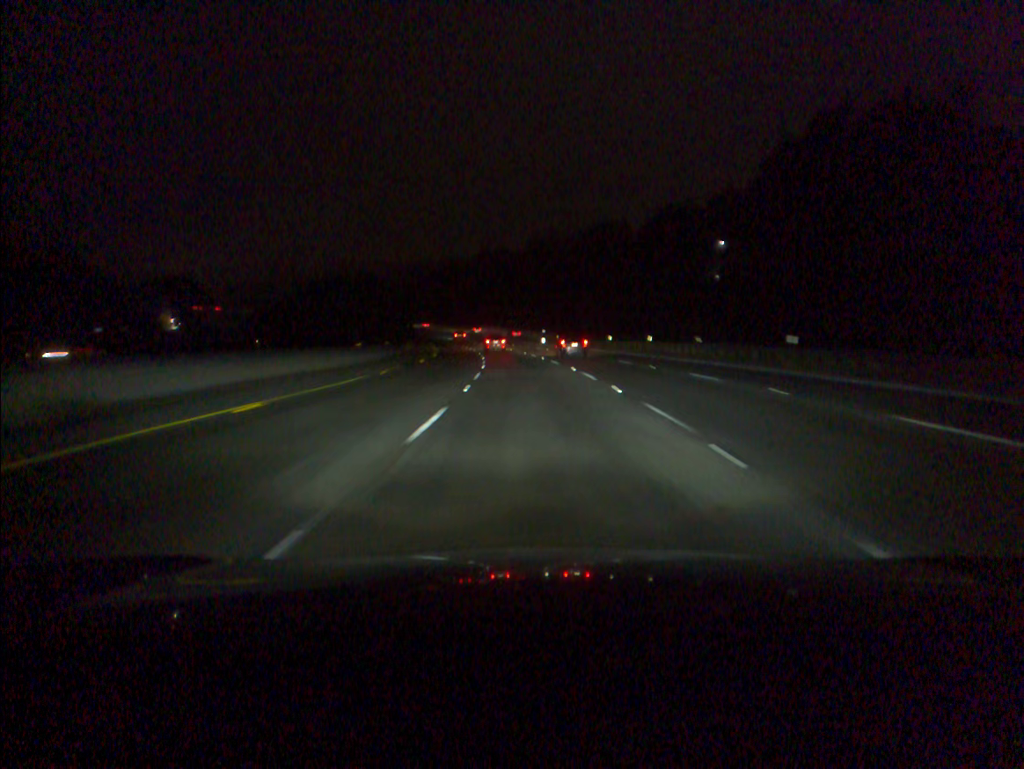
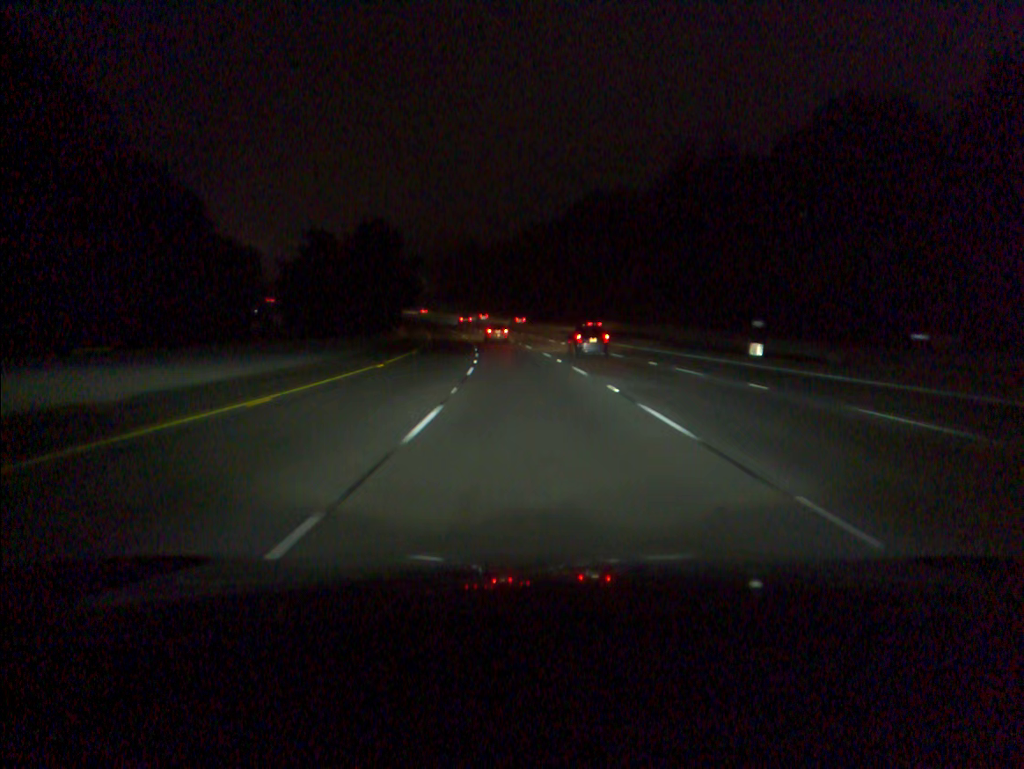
(-4.9, +87.8) m; -7°
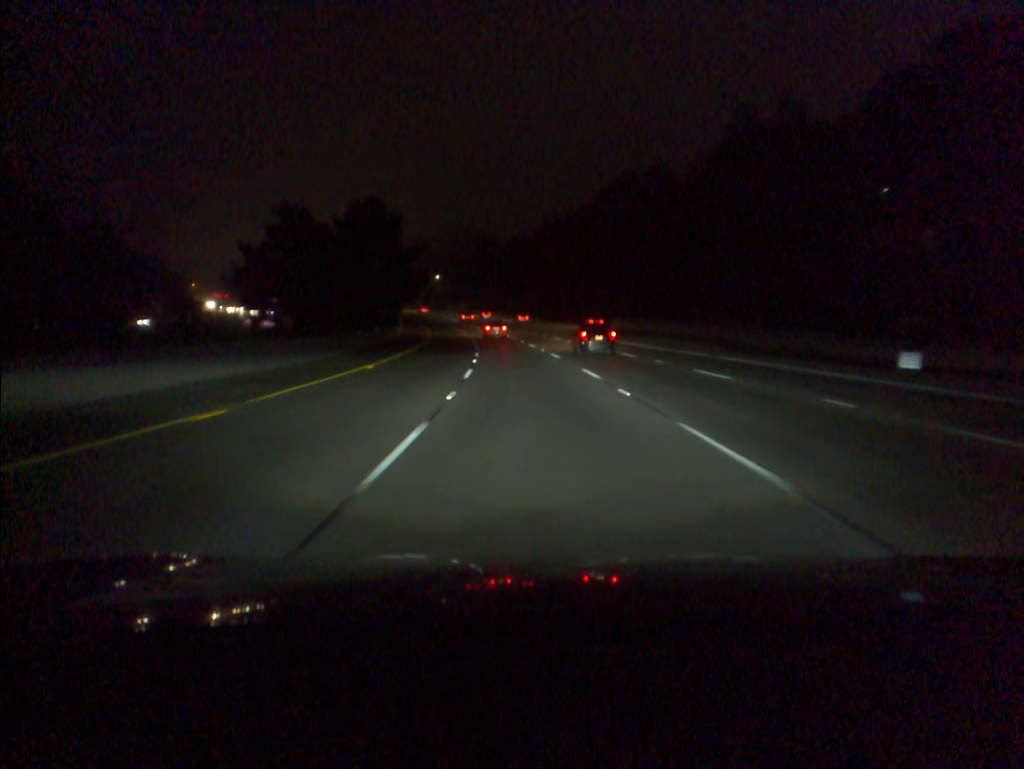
(-0.2, +17.5) m; -1°
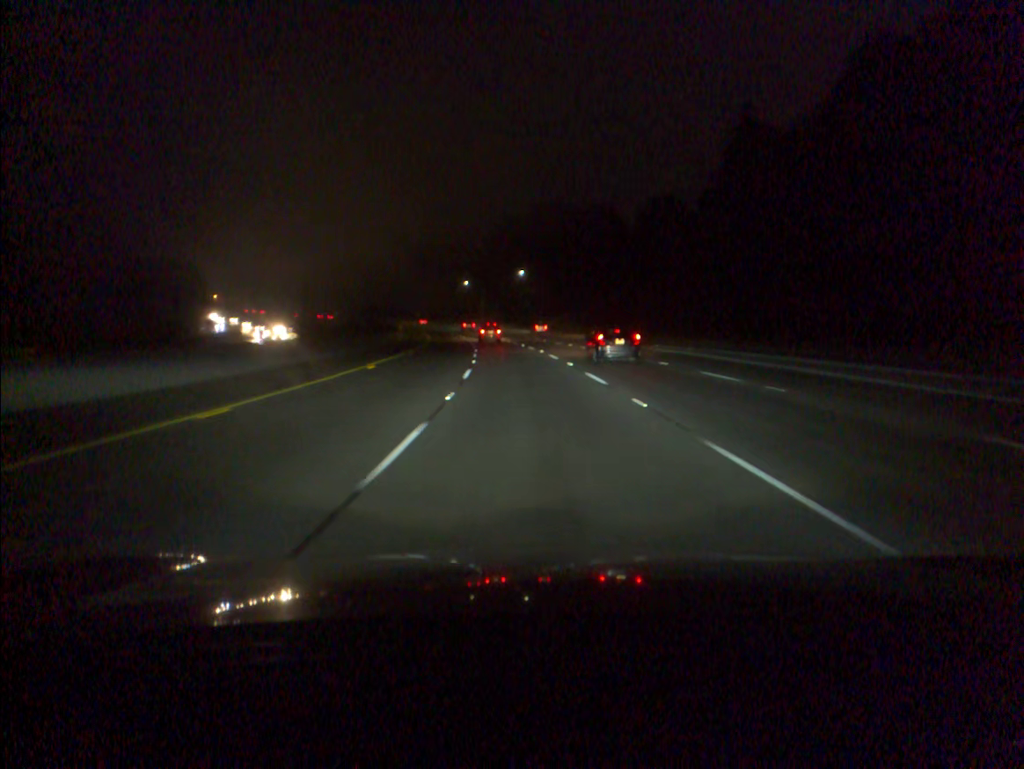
(-5.9, +87.2) m; -8°
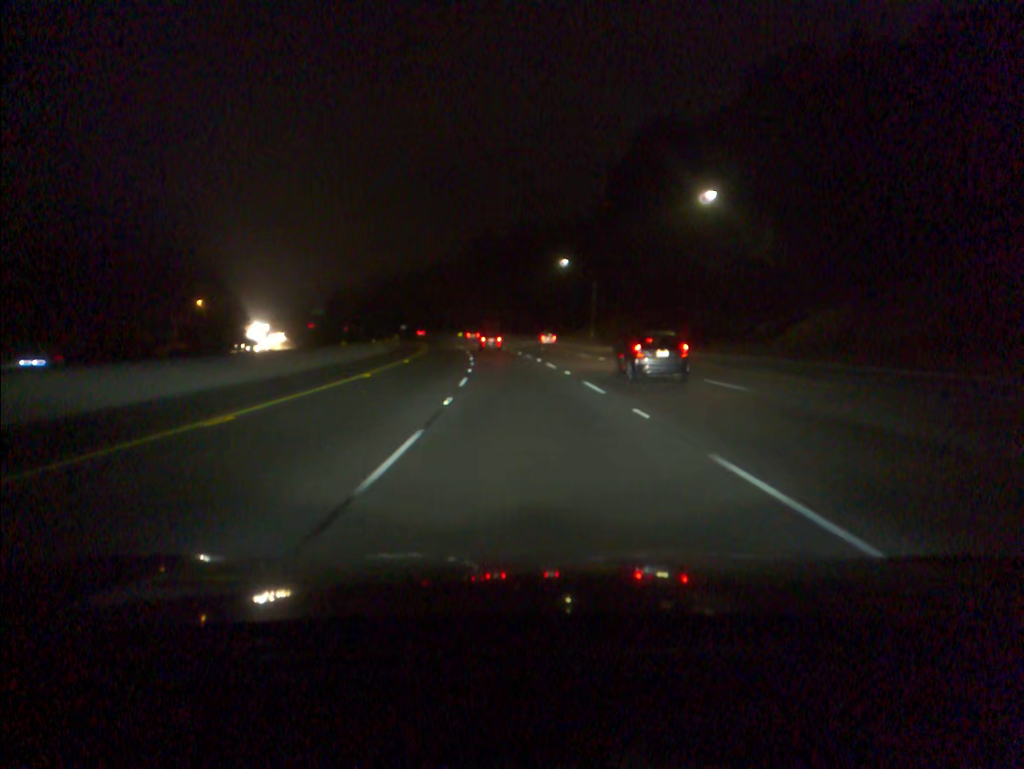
(-6.0, +87.4) m; -8°
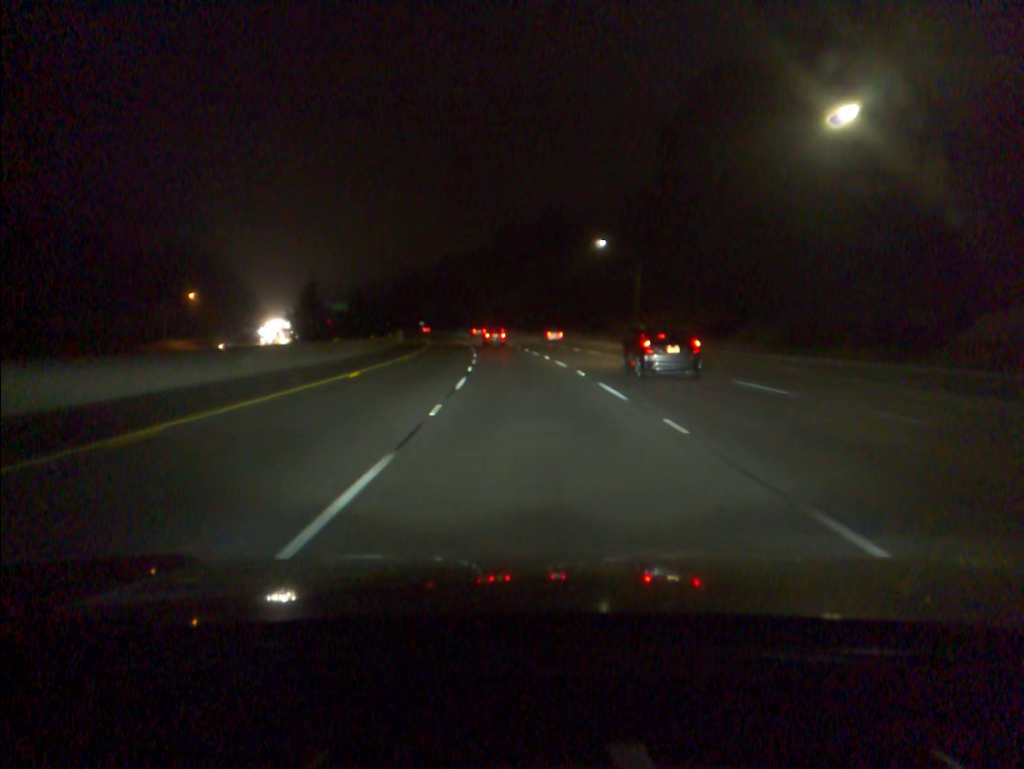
(-0.3, +17.5) m; -2°
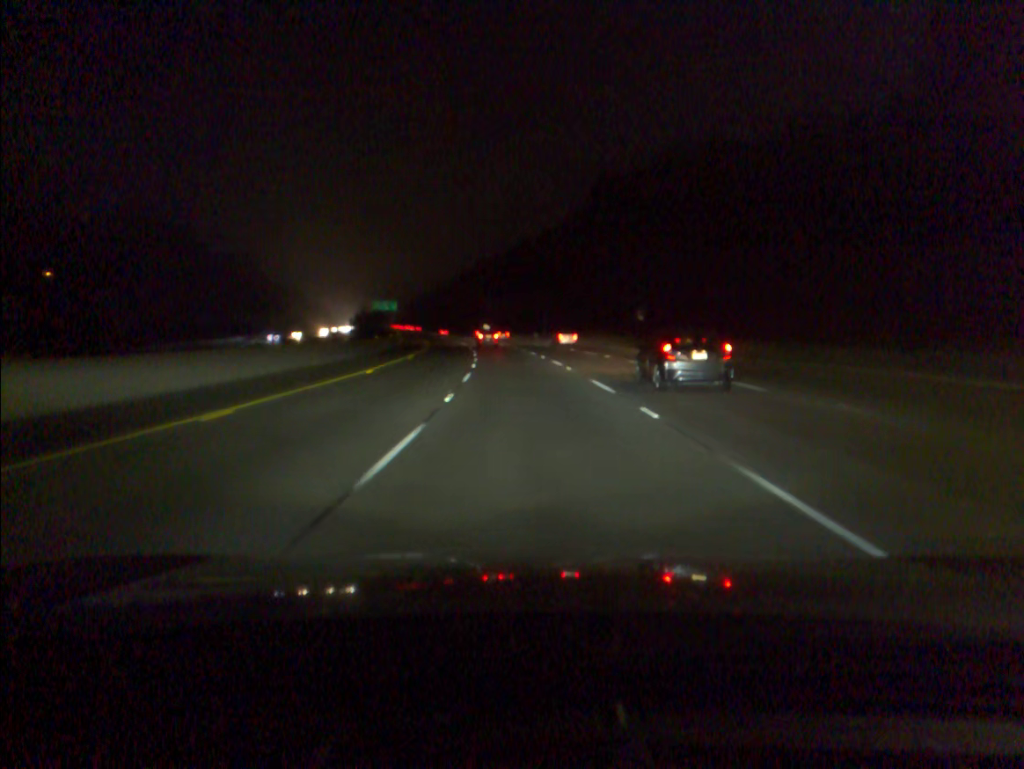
(-3.8, +70.3) m; -6°
